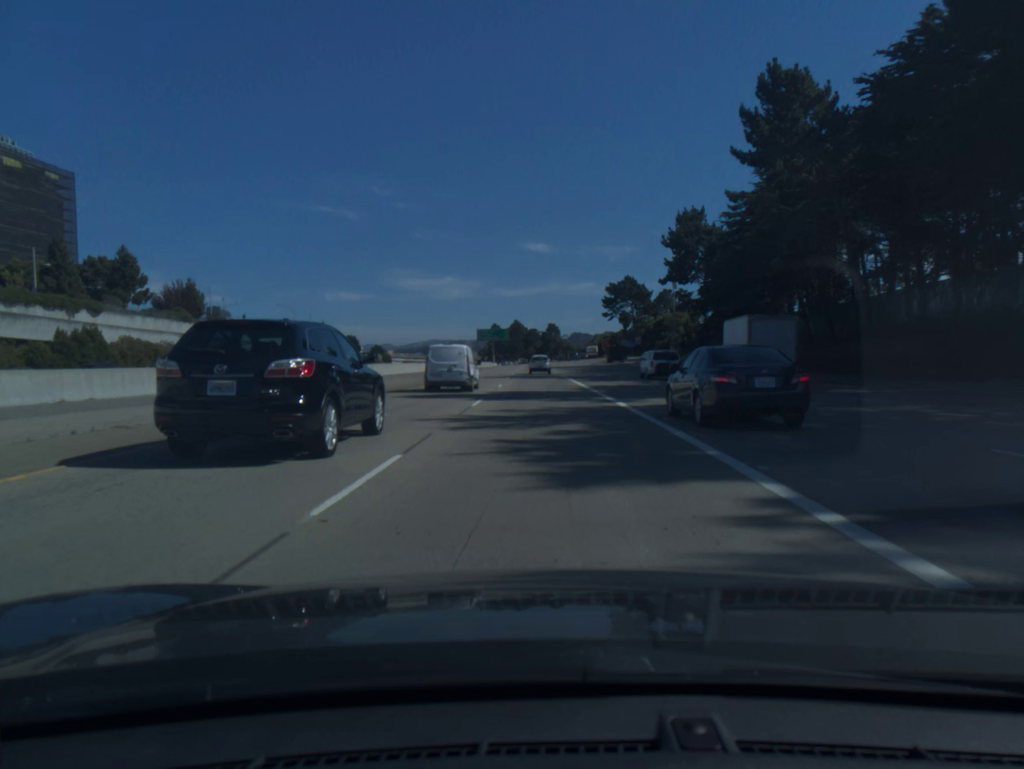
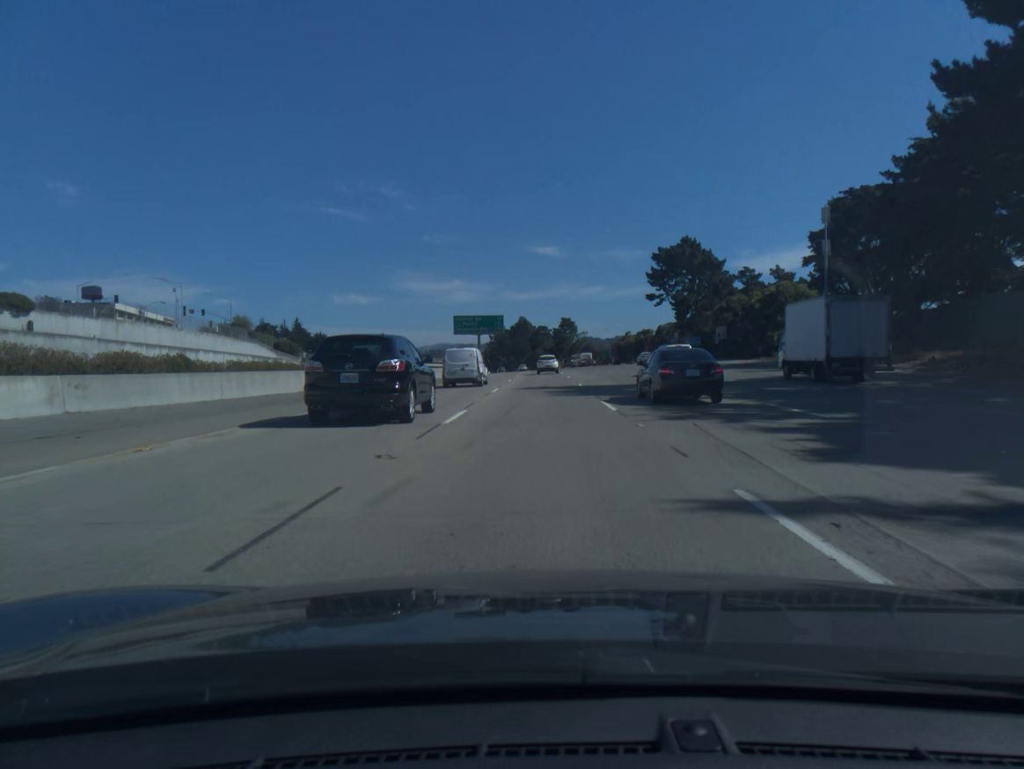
(-0.5, +64.6) m; -1°
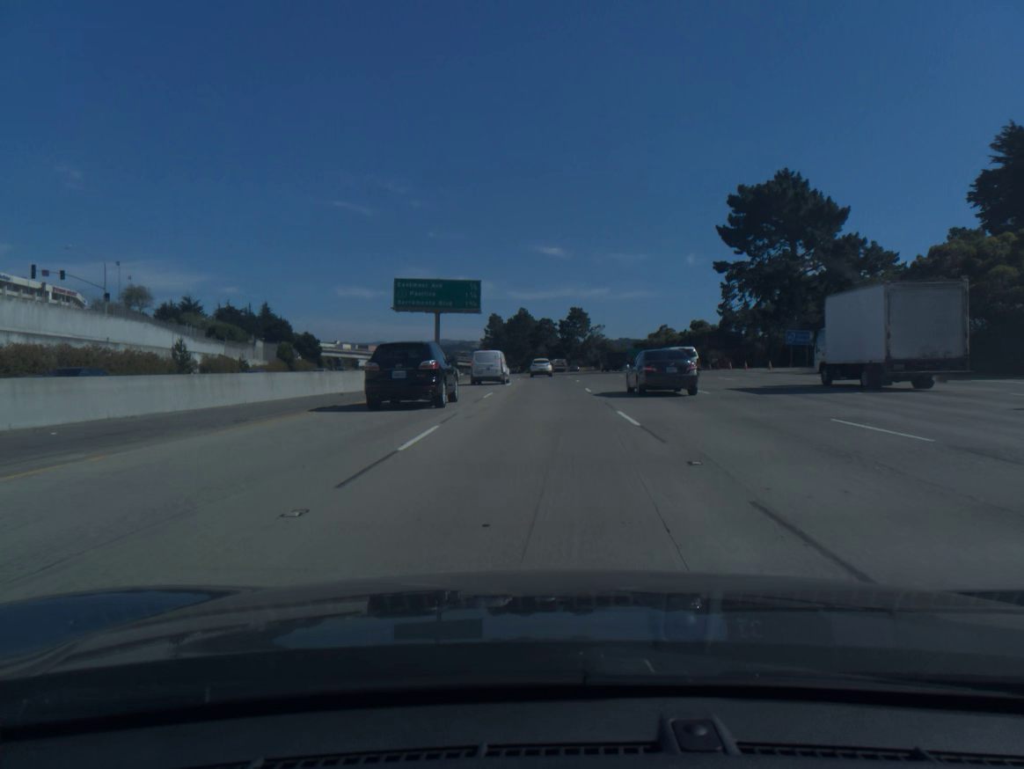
(0.0, +48.2) m; 0°
